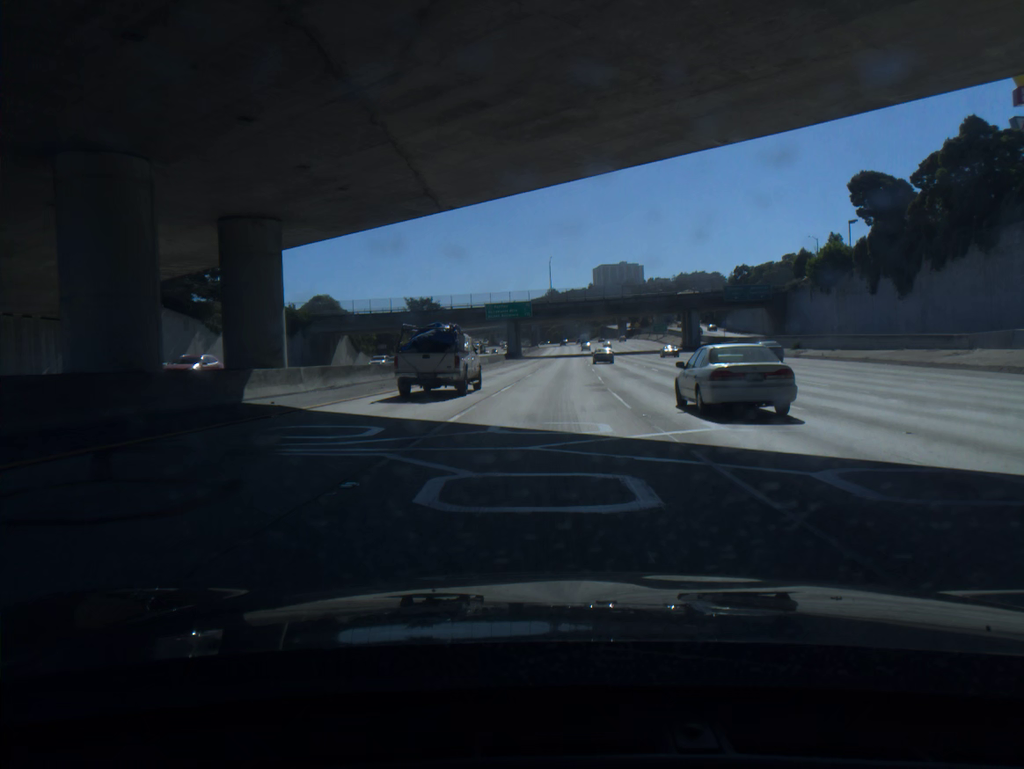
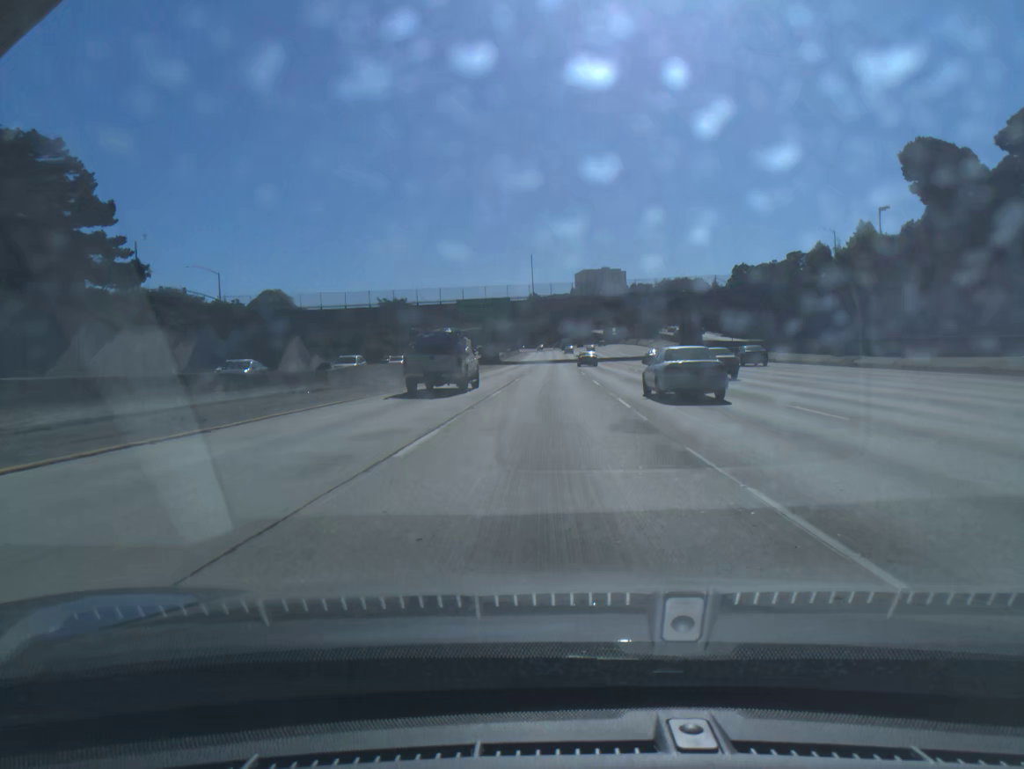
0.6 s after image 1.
(+0.2, +17.2) m; +1°
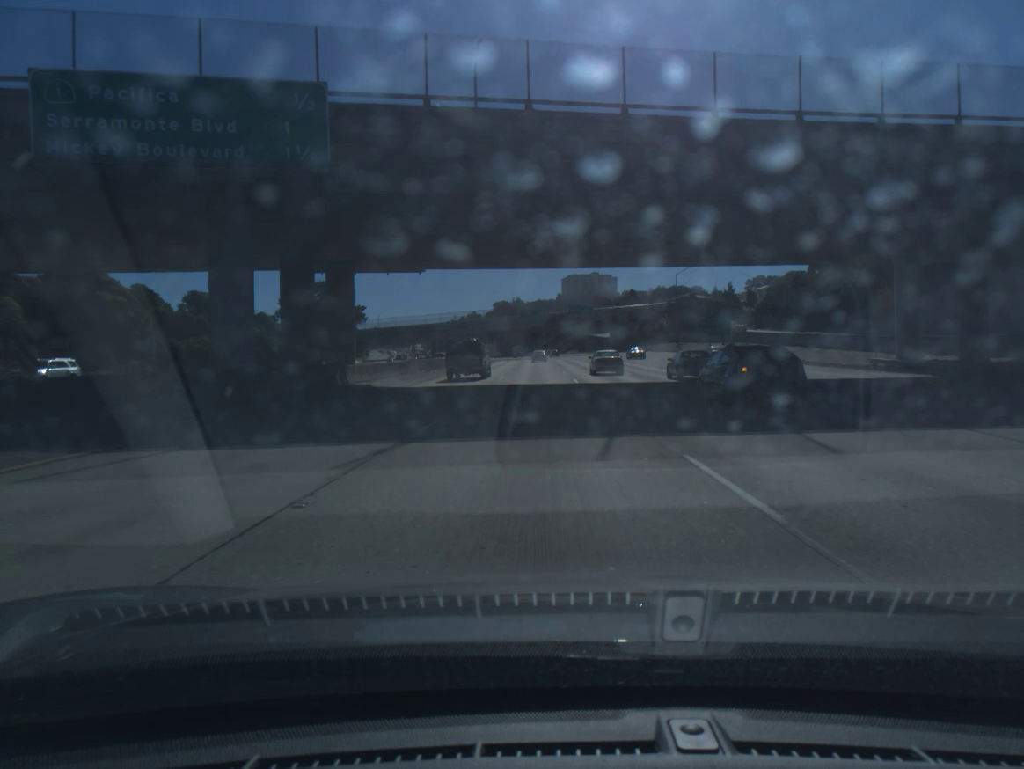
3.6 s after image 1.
(+1.9, +85.6) m; +1°
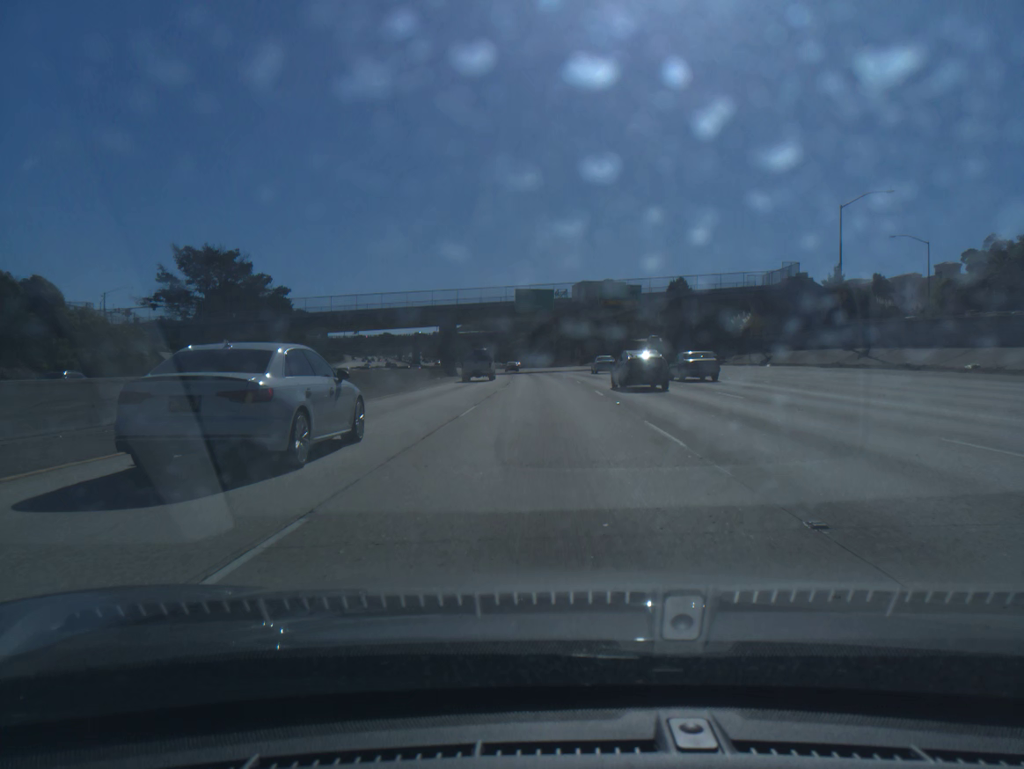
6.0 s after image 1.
(-0.4, +68.0) m; -1°
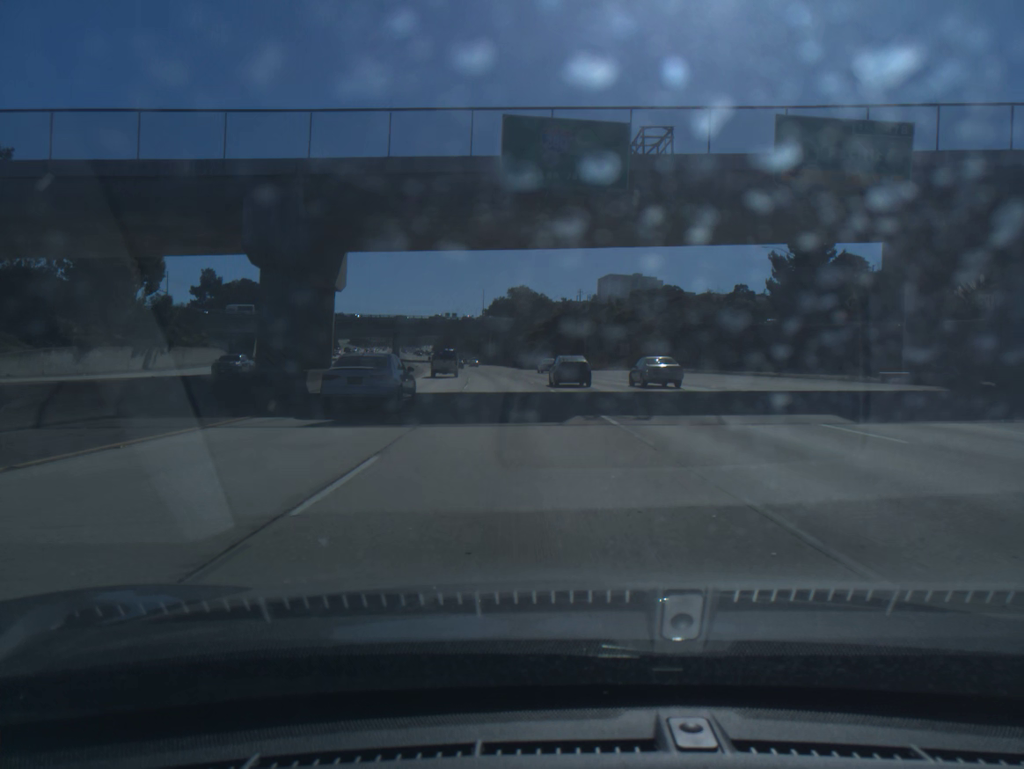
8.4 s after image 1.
(-0.4, +69.2) m; -1°
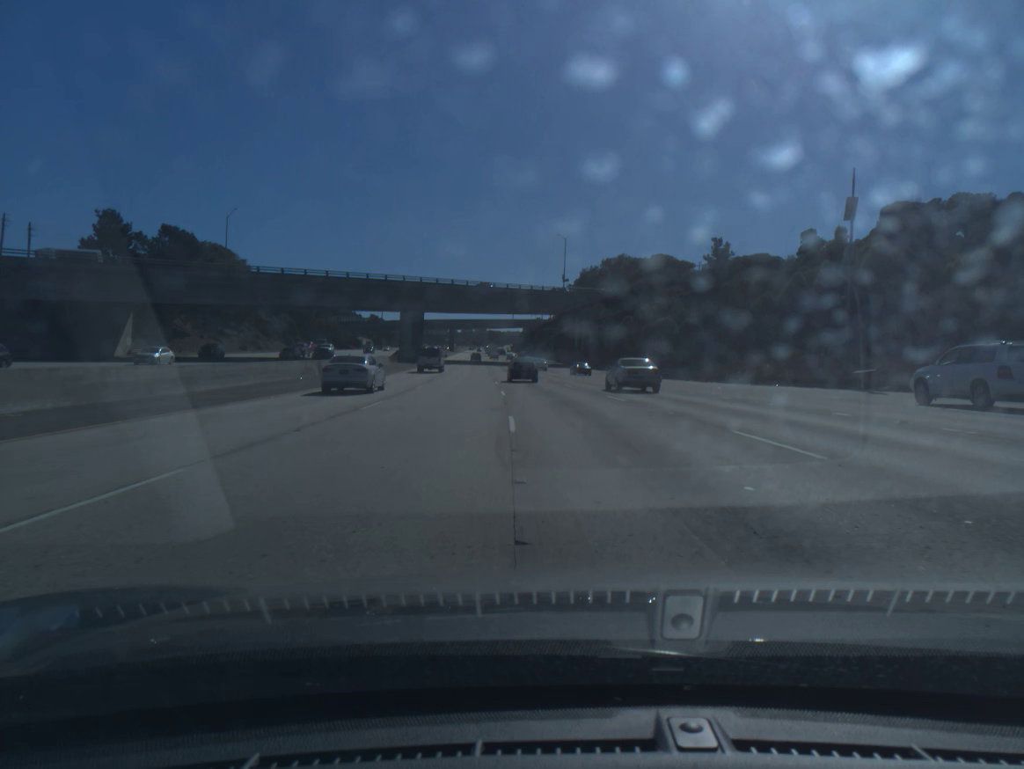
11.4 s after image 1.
(-5.0, +88.5) m; -6°
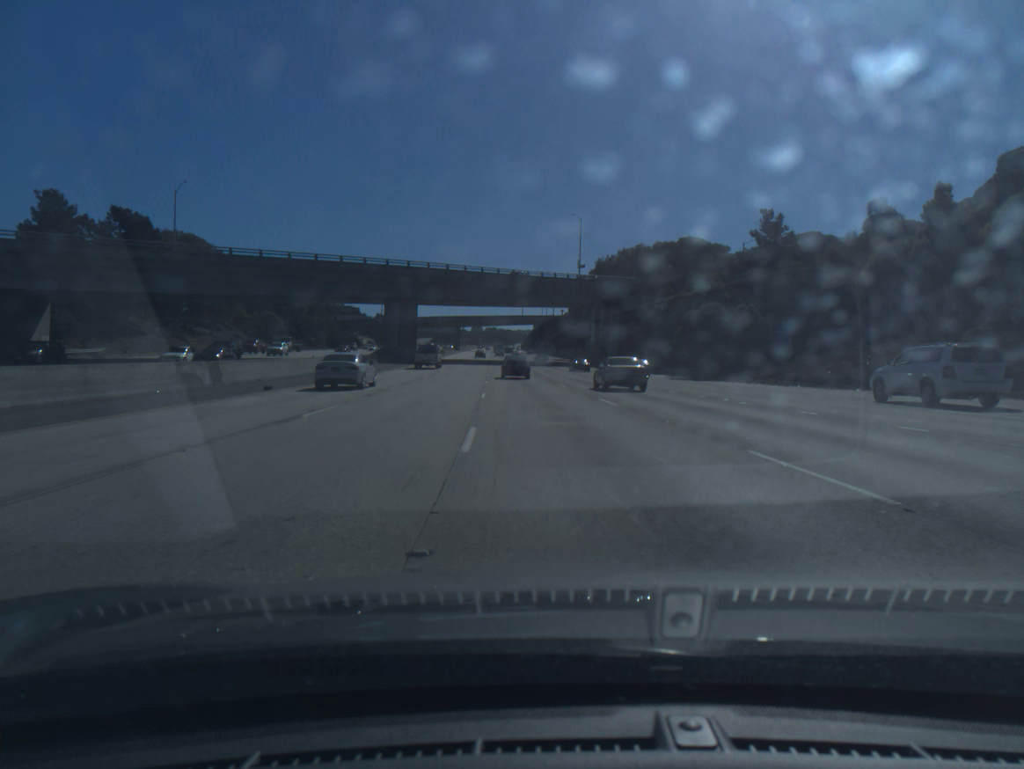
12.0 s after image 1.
(-0.1, +17.7) m; -1°
